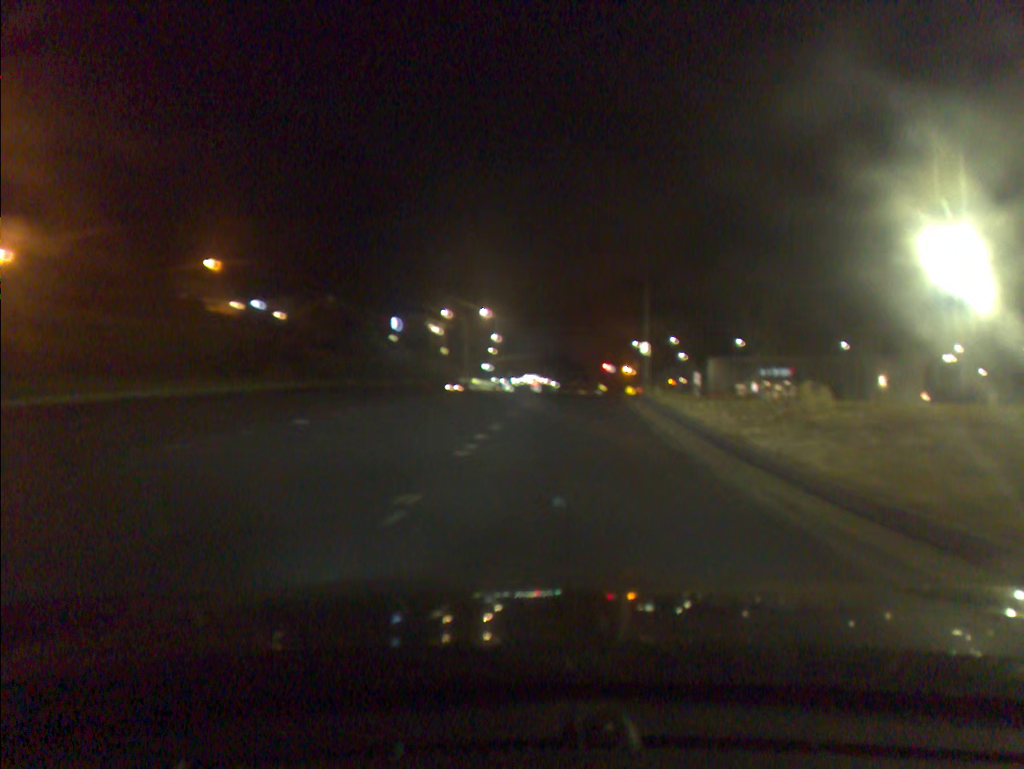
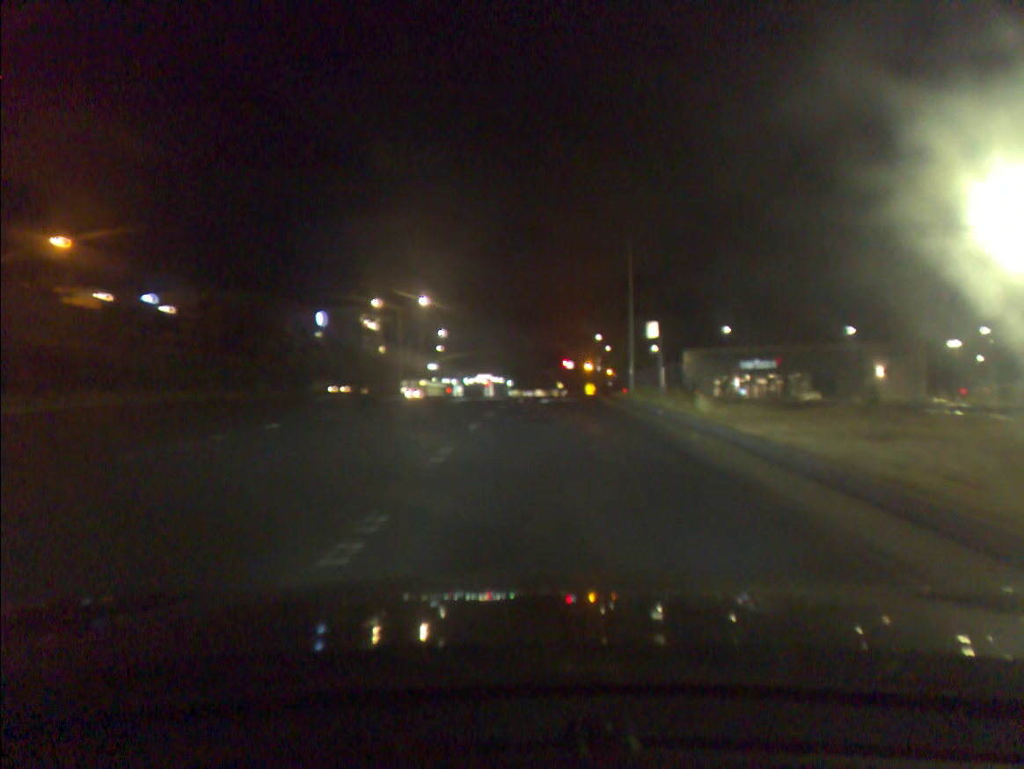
(+0.4, +14.7) m; +2°
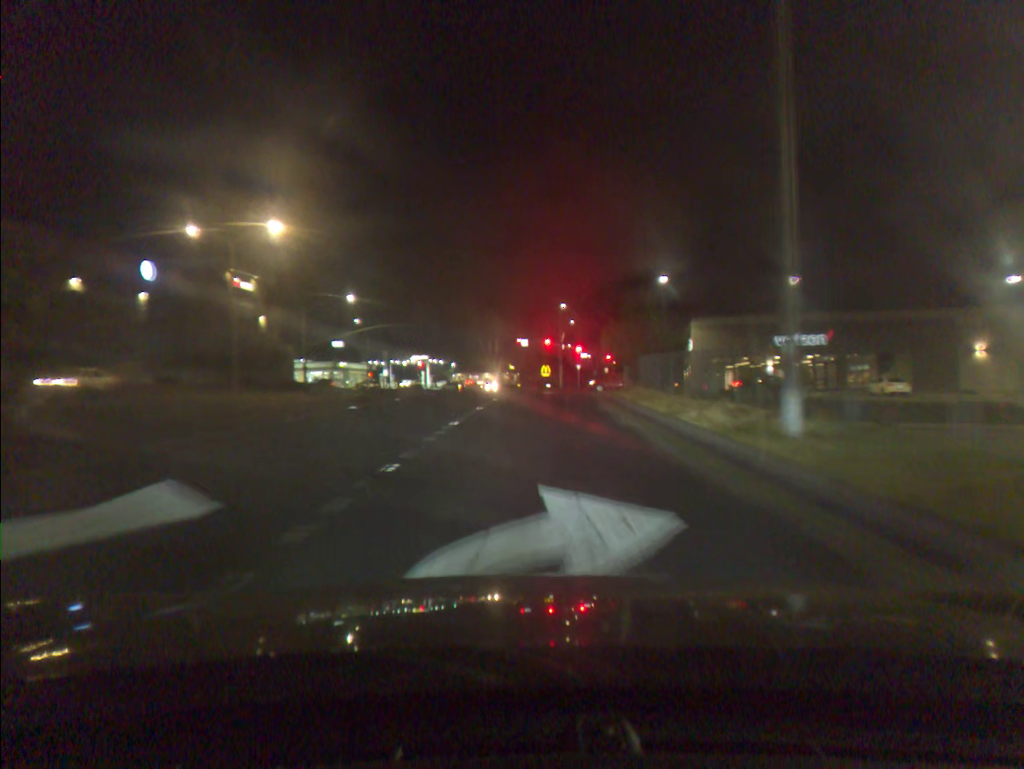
(+1.4, +30.7) m; +4°
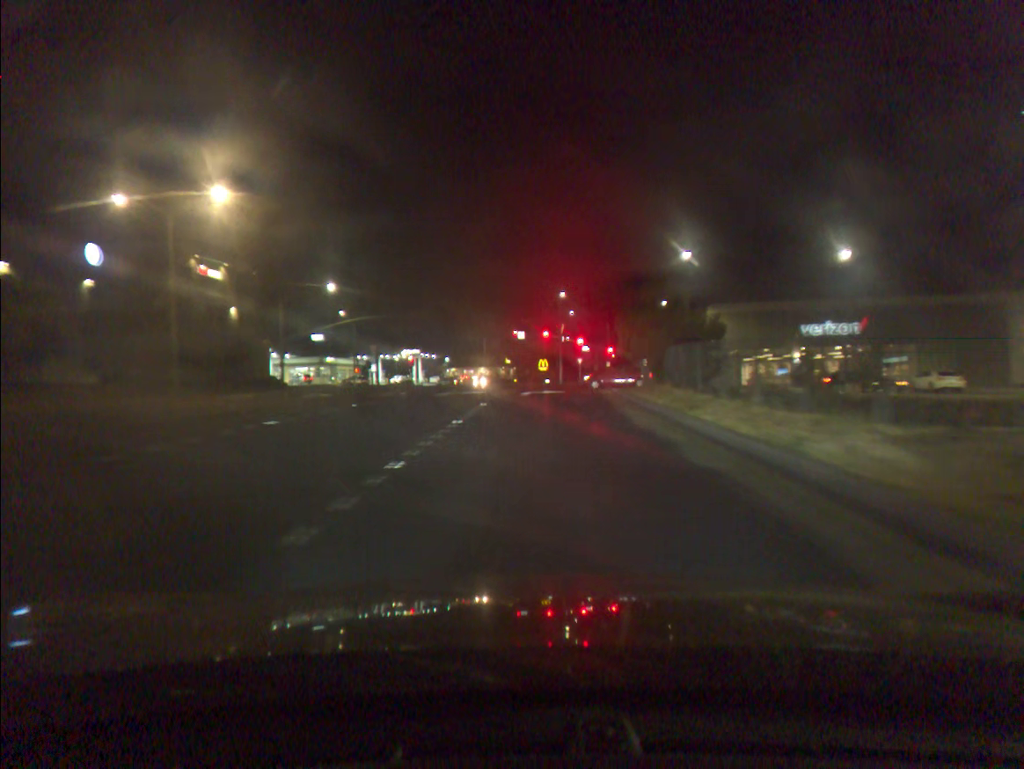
(0.0, +7.2) m; 0°
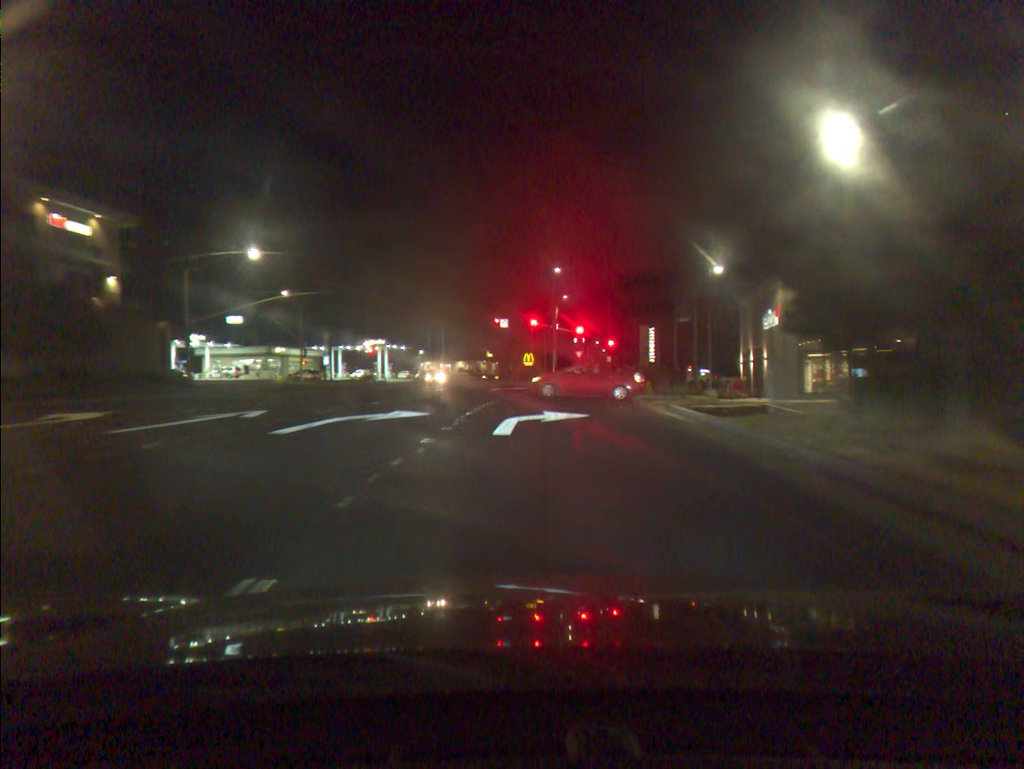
(+0.1, +19.6) m; +1°
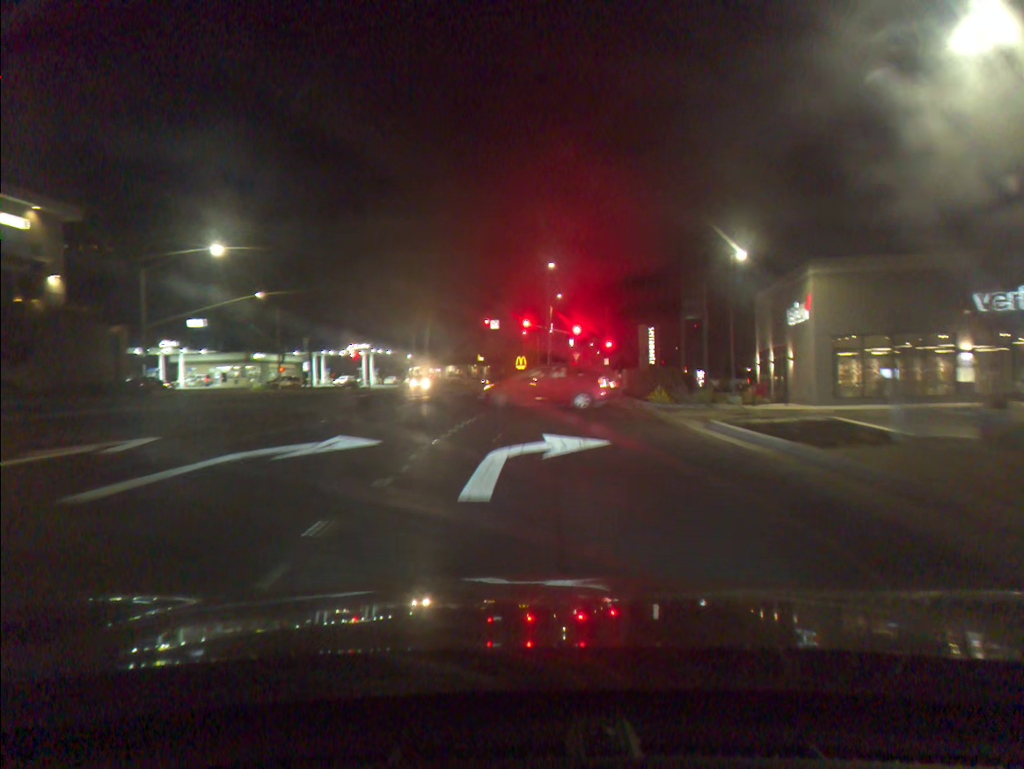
(0.0, +5.7) m; +1°
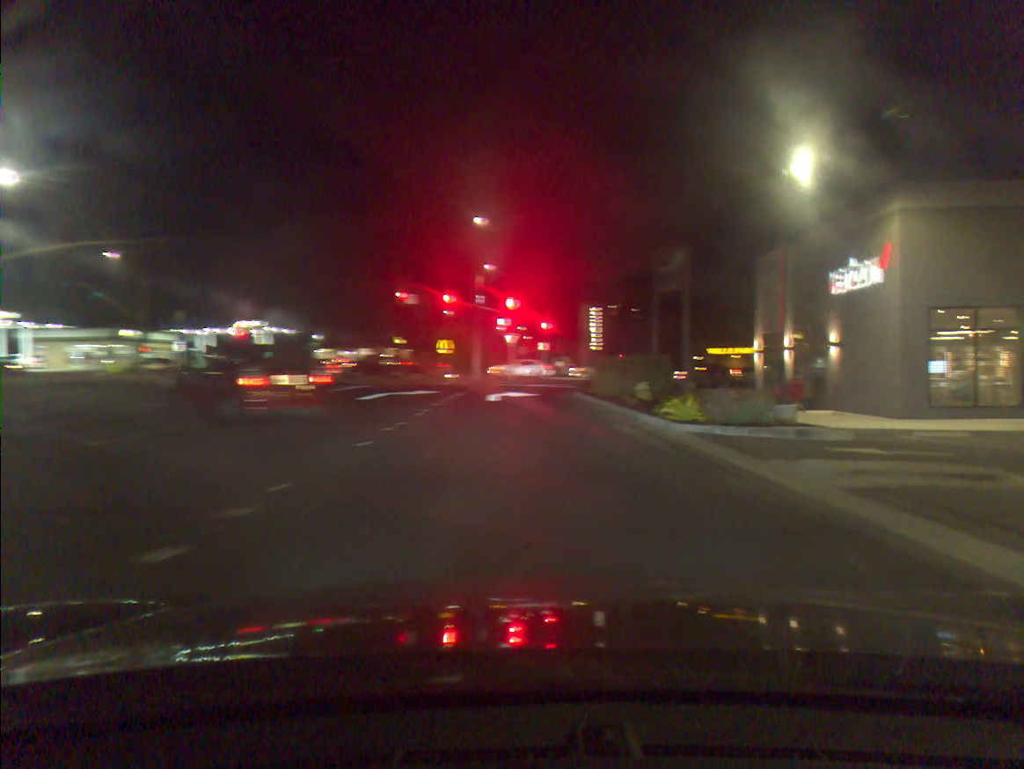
(+0.4, +14.1) m; +7°
